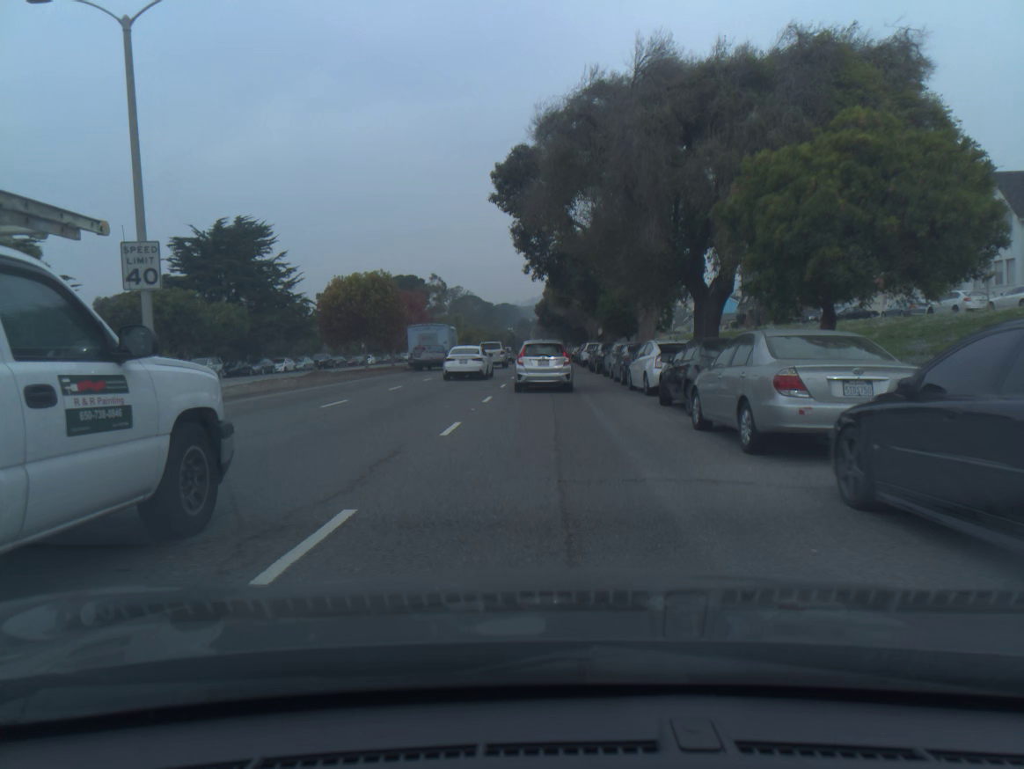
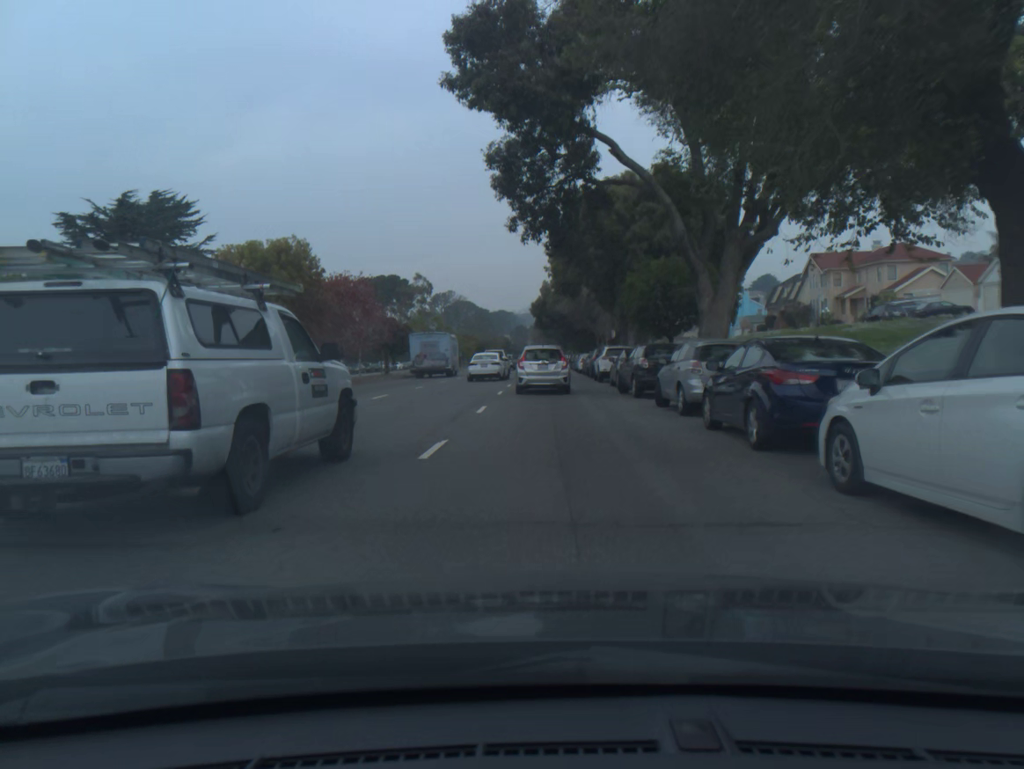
(0.0, +16.7) m; 0°
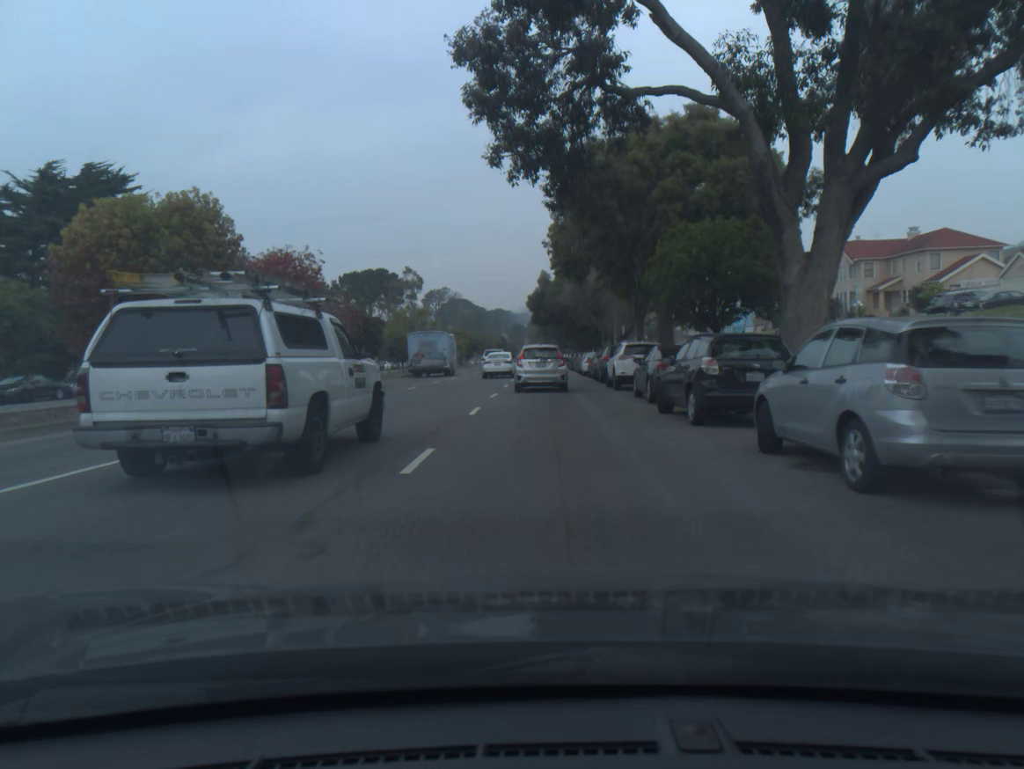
(0.0, +8.7) m; 0°
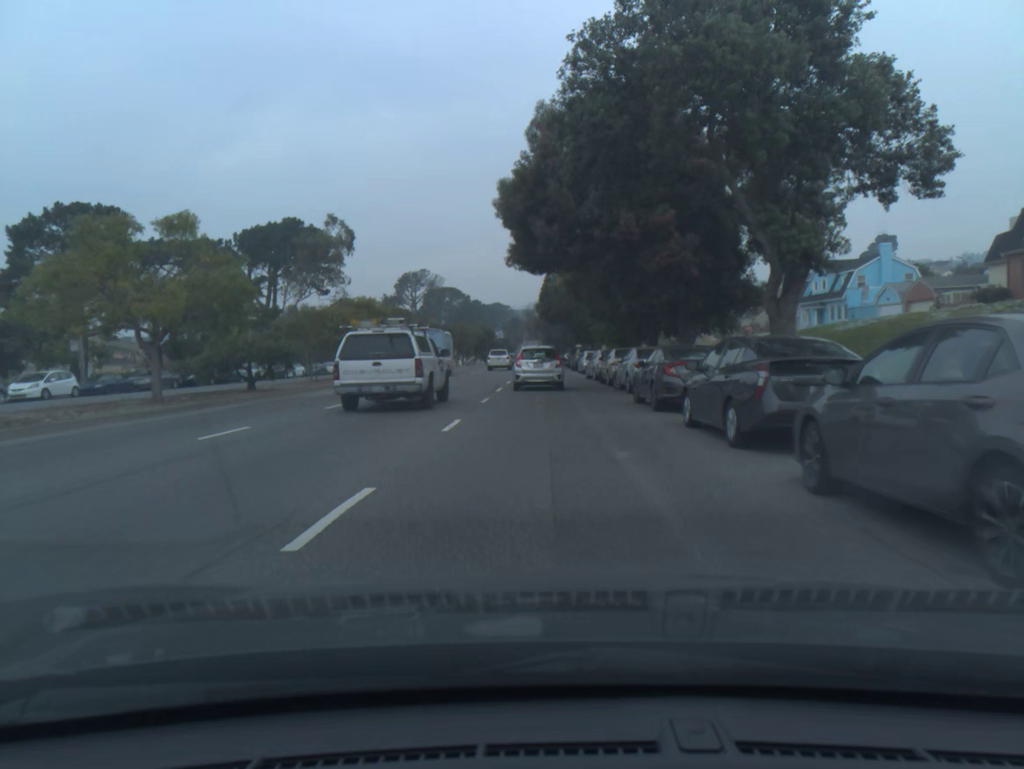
(0.0, +46.4) m; 0°
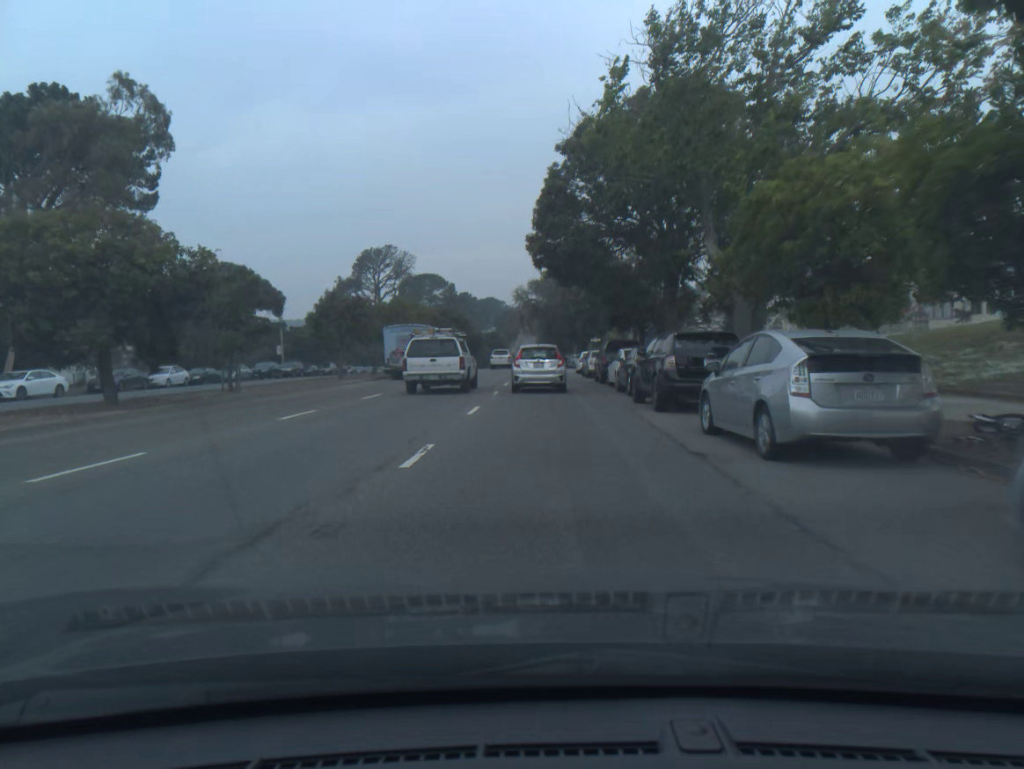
(0.0, +40.0) m; 0°
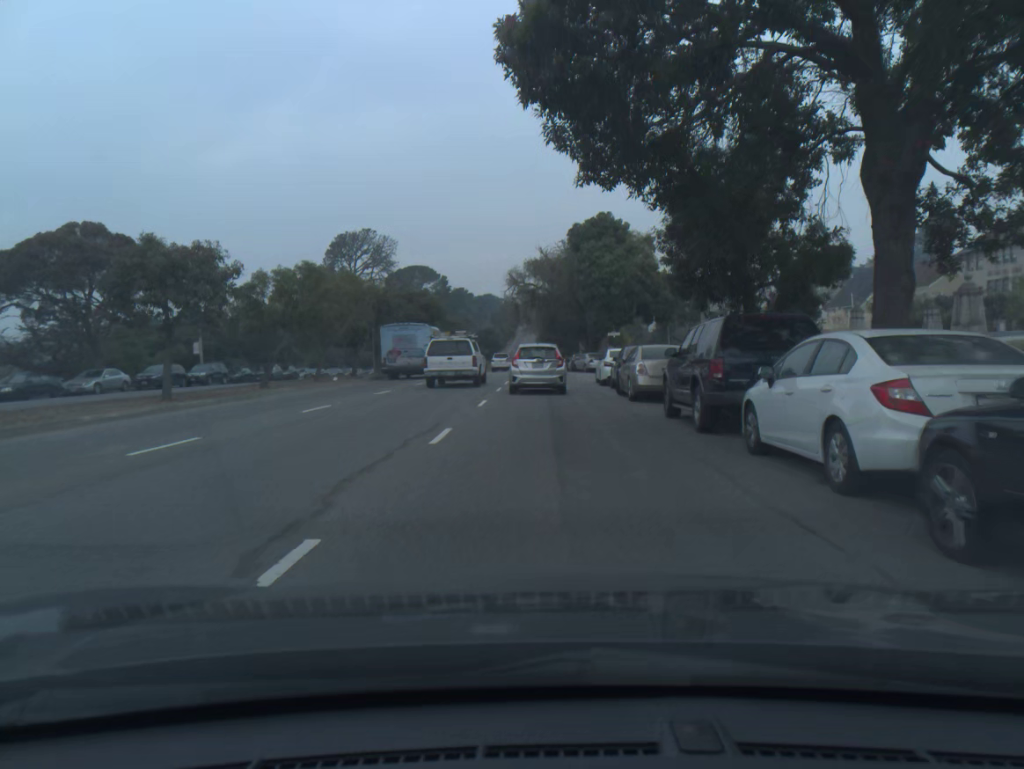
(0.0, +20.1) m; 0°
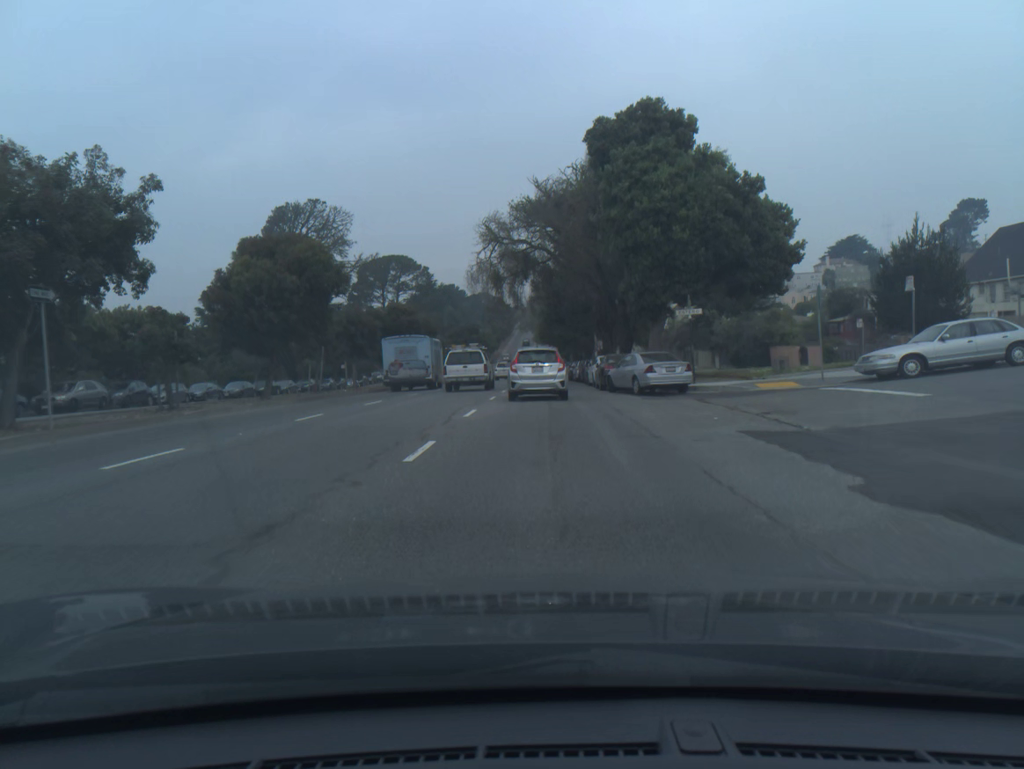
(+0.1, +29.9) m; 0°
